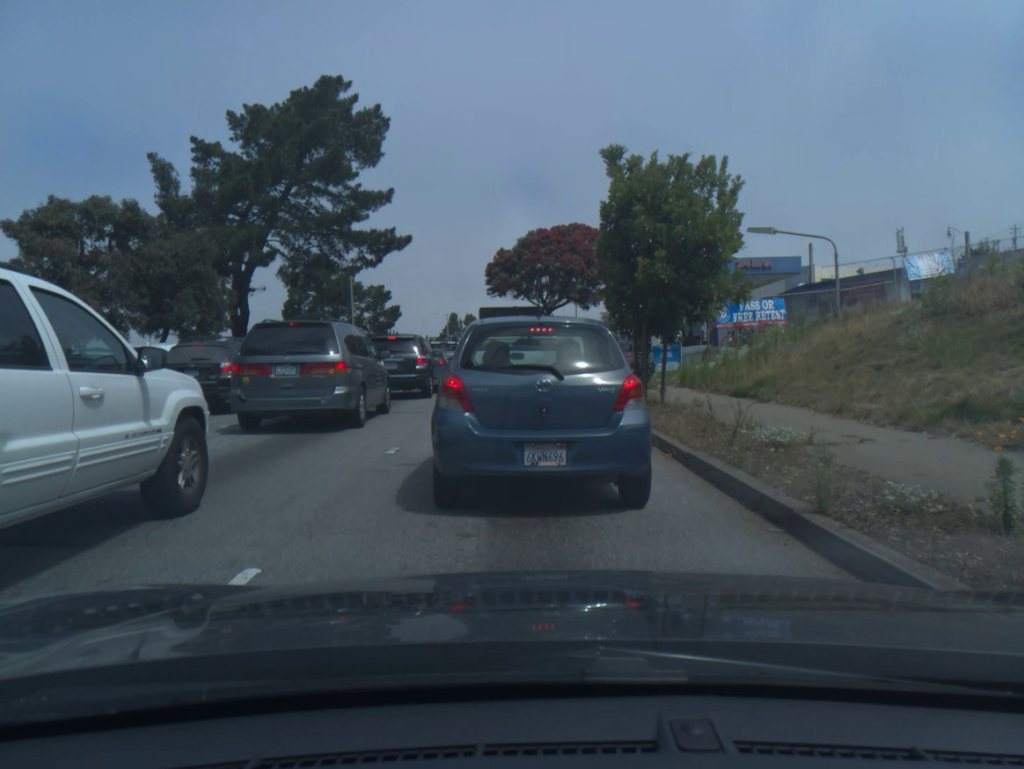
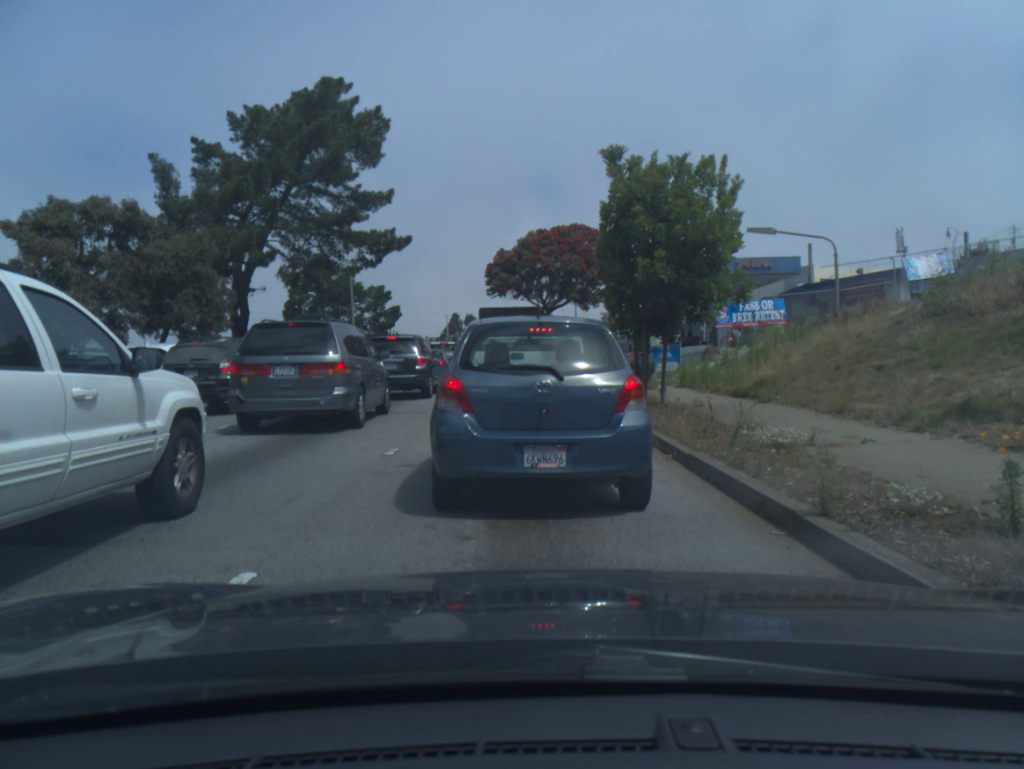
(0.0, +0.1) m; 0°
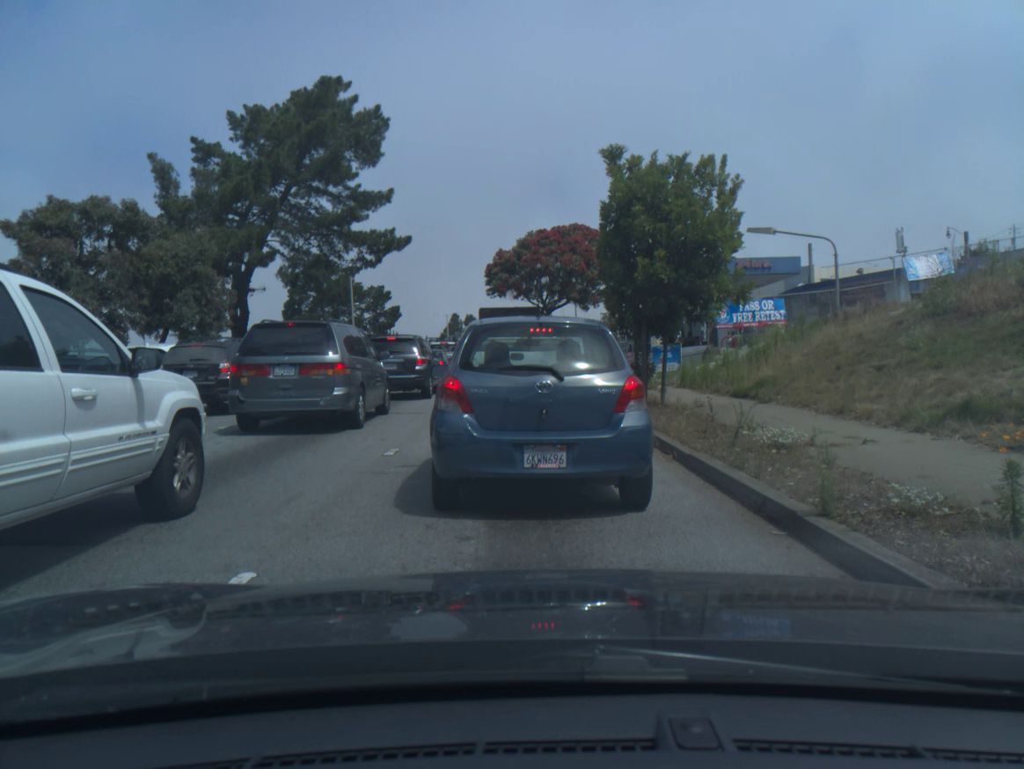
(0.0, 0.0) m; 0°
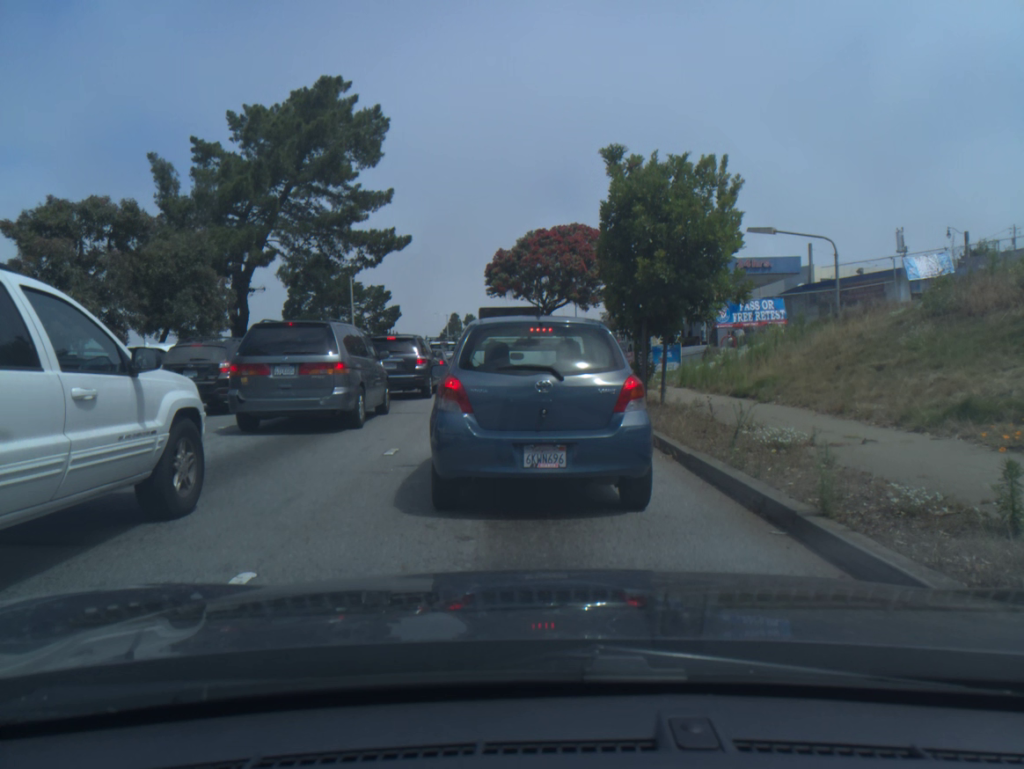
(0.0, 0.0) m; 0°
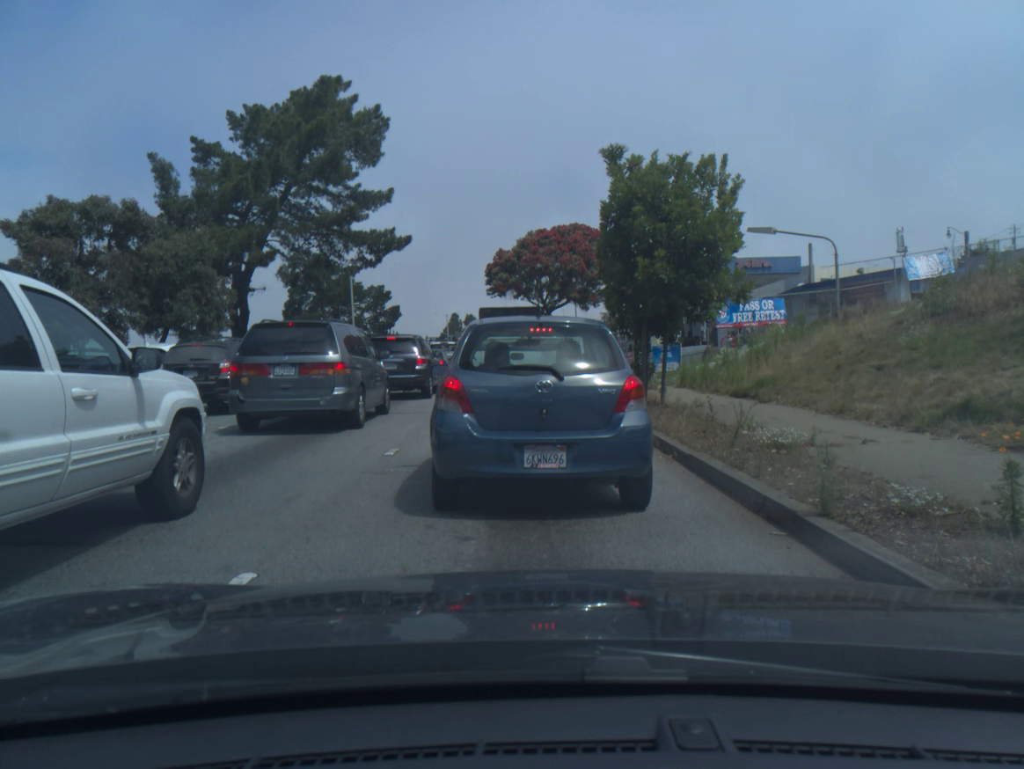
(0.0, 0.0) m; 0°
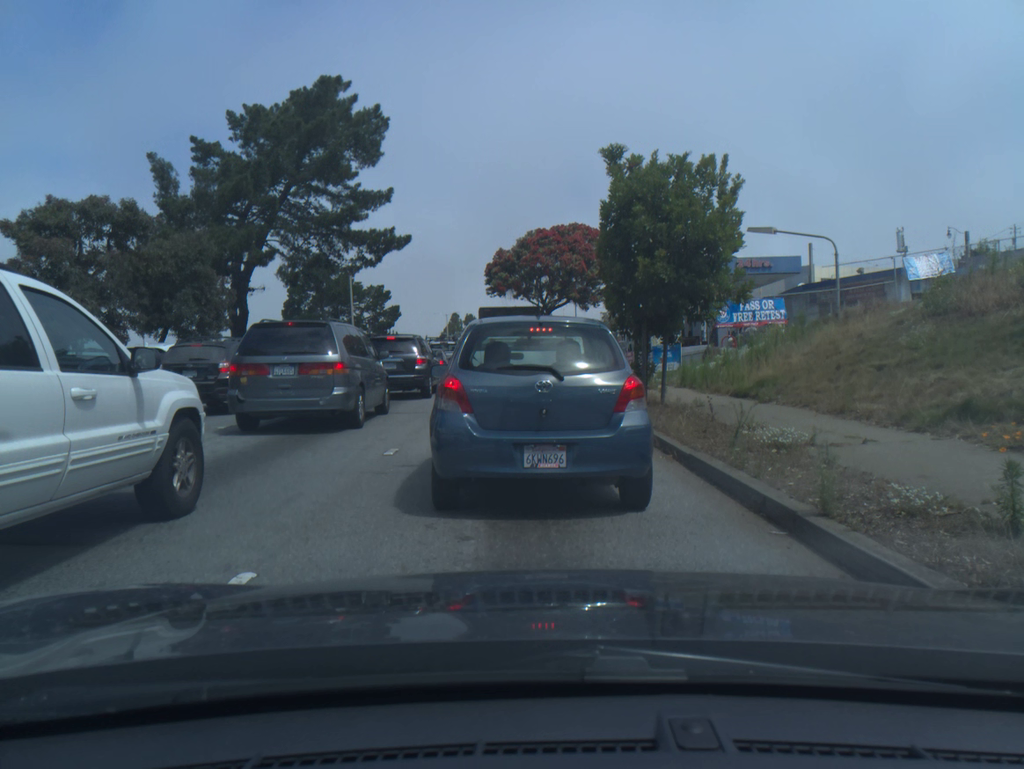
(0.0, 0.0) m; 0°
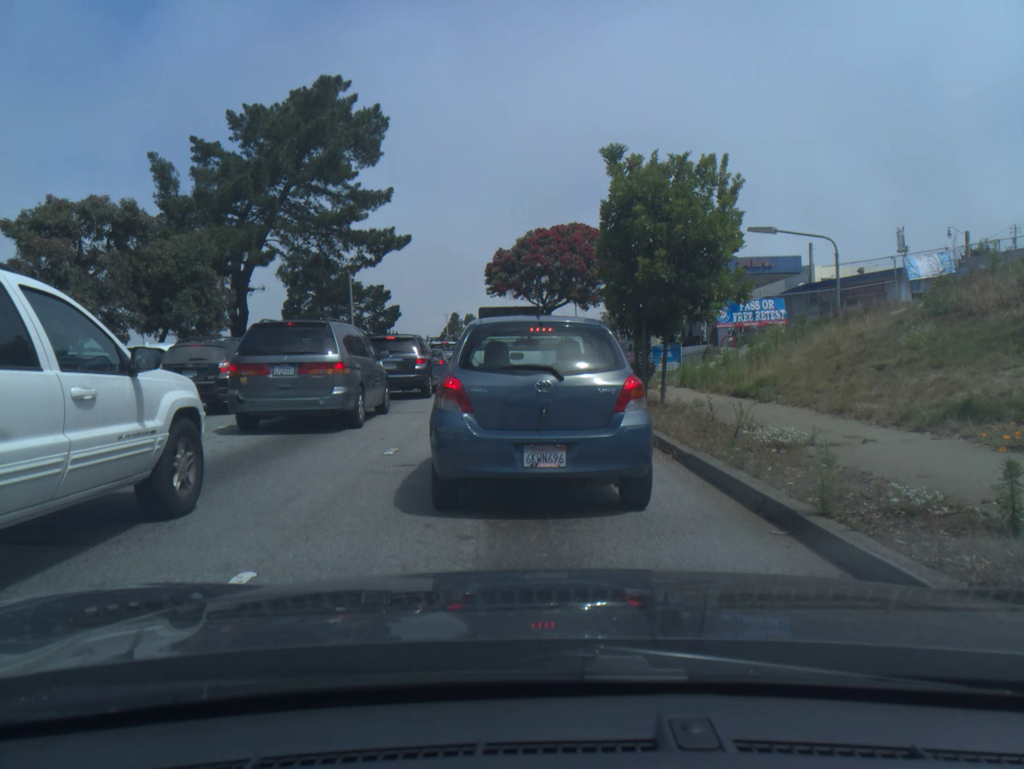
(0.0, 0.0) m; 0°
